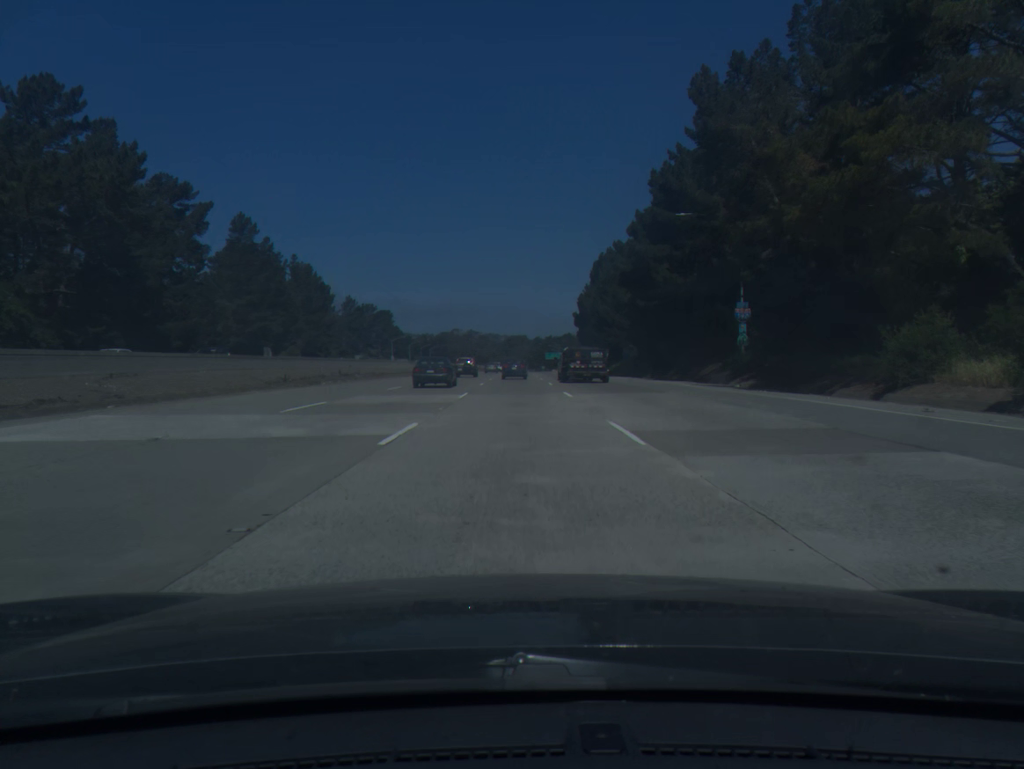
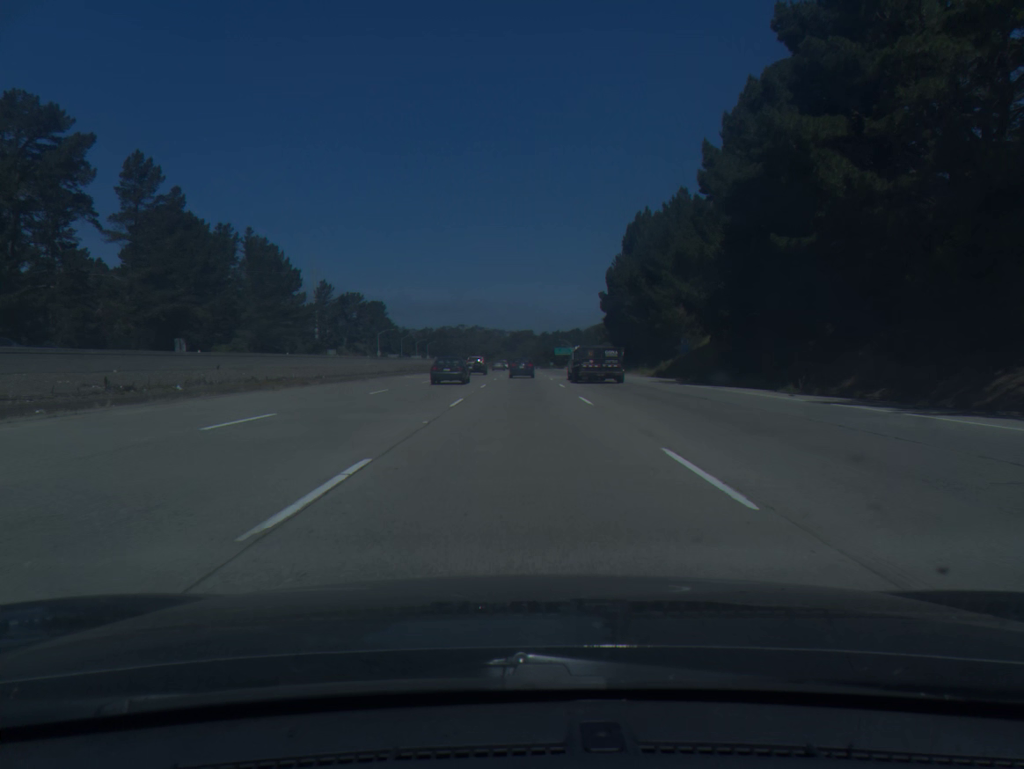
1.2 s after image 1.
(-0.2, +34.6) m; 0°
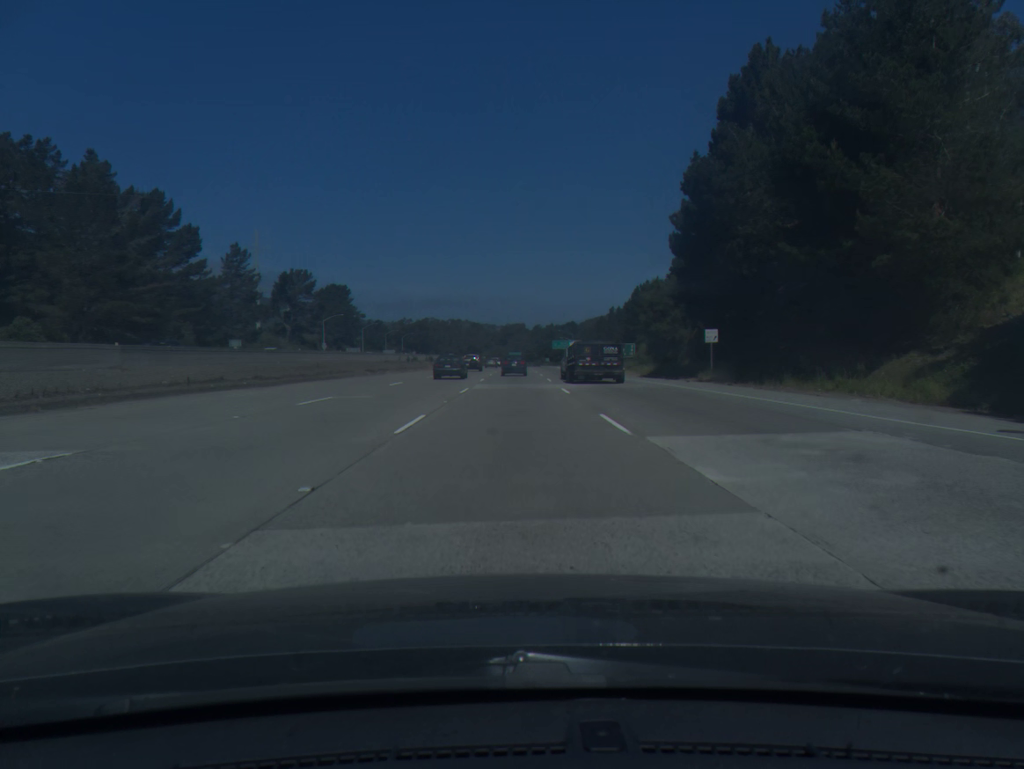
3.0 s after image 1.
(+0.2, +51.7) m; +1°
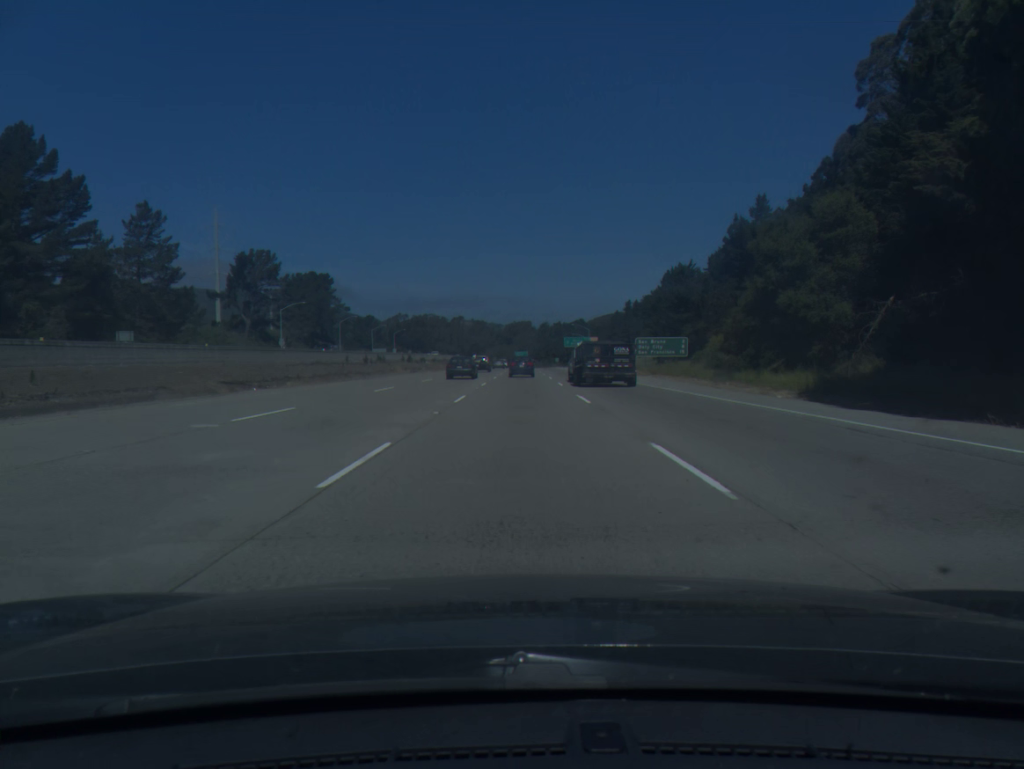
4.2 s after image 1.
(-0.1, +34.3) m; 0°
